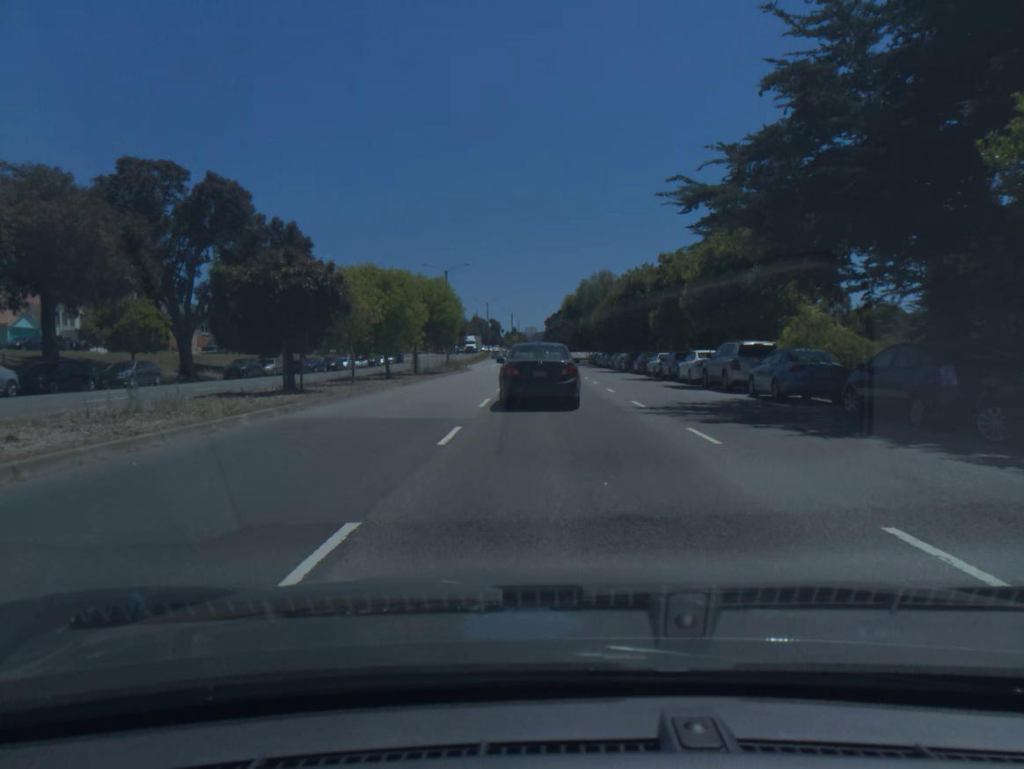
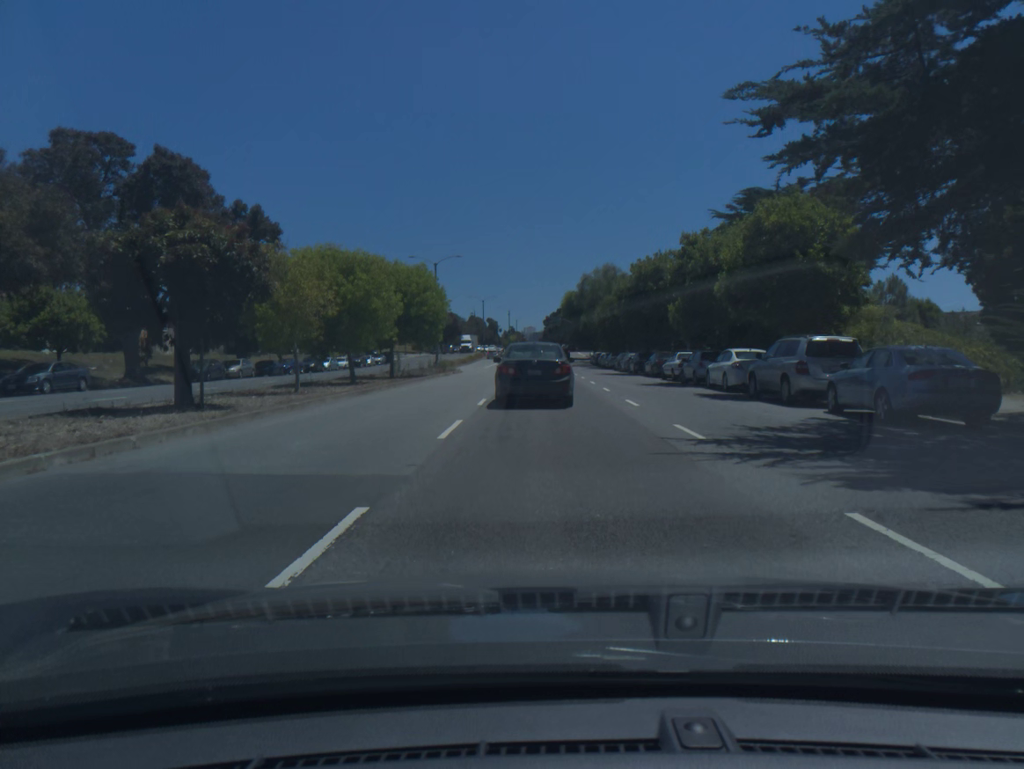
(0.0, +6.7) m; 0°
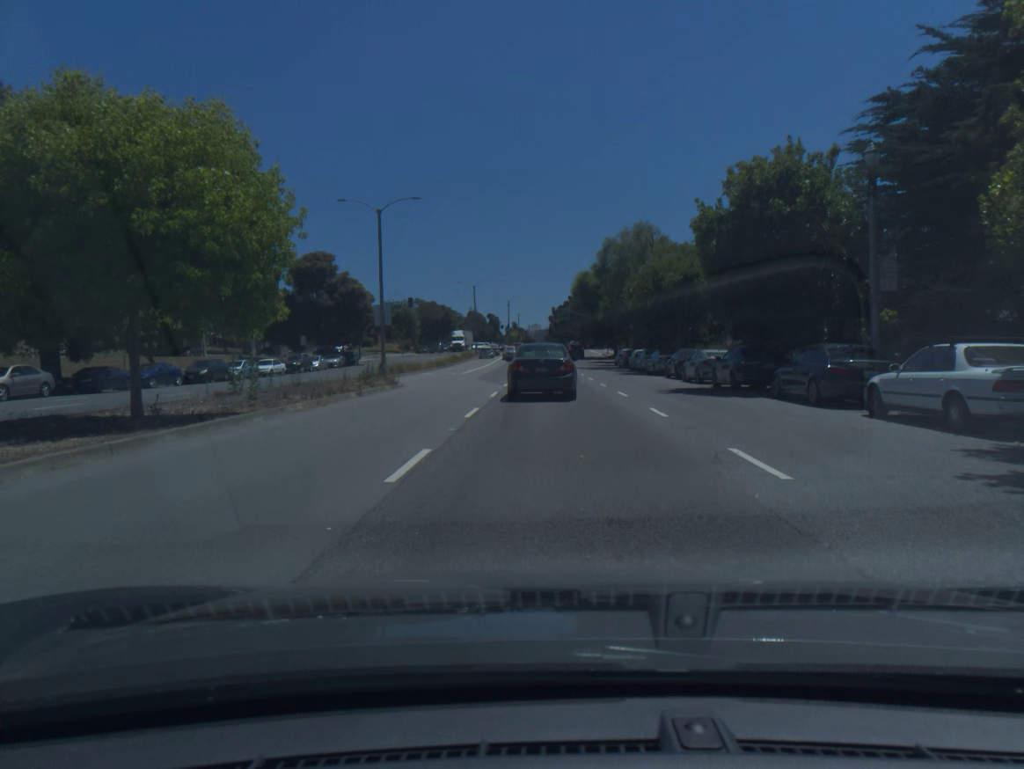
(0.0, +25.0) m; 0°
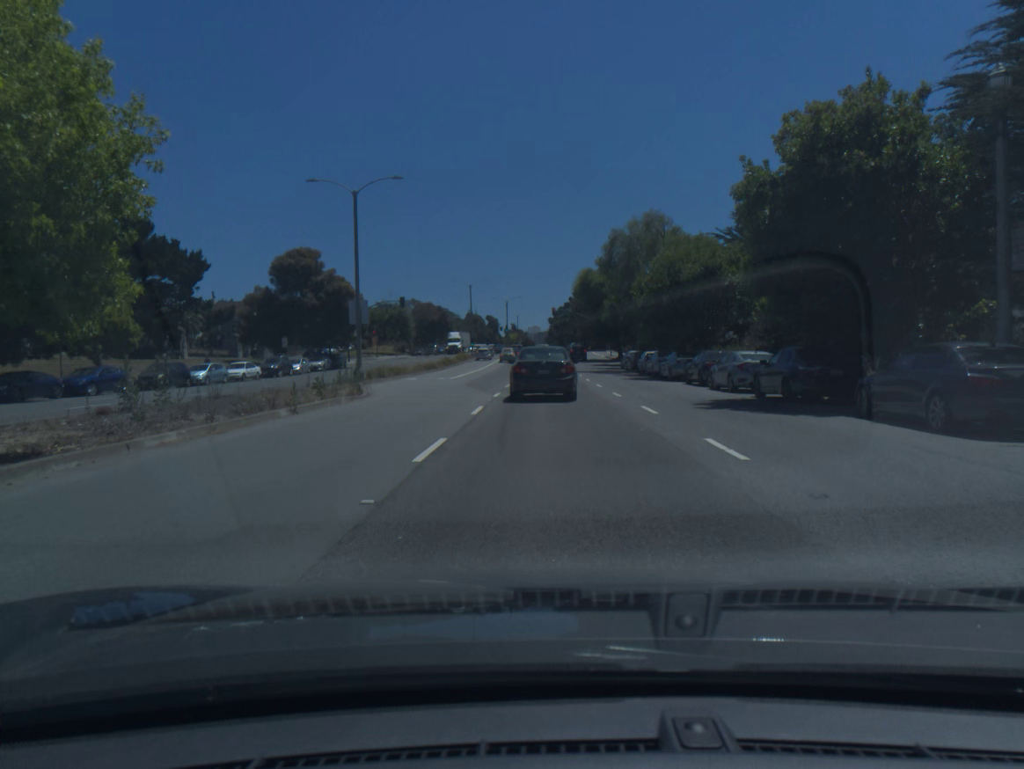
(0.0, +5.8) m; 0°
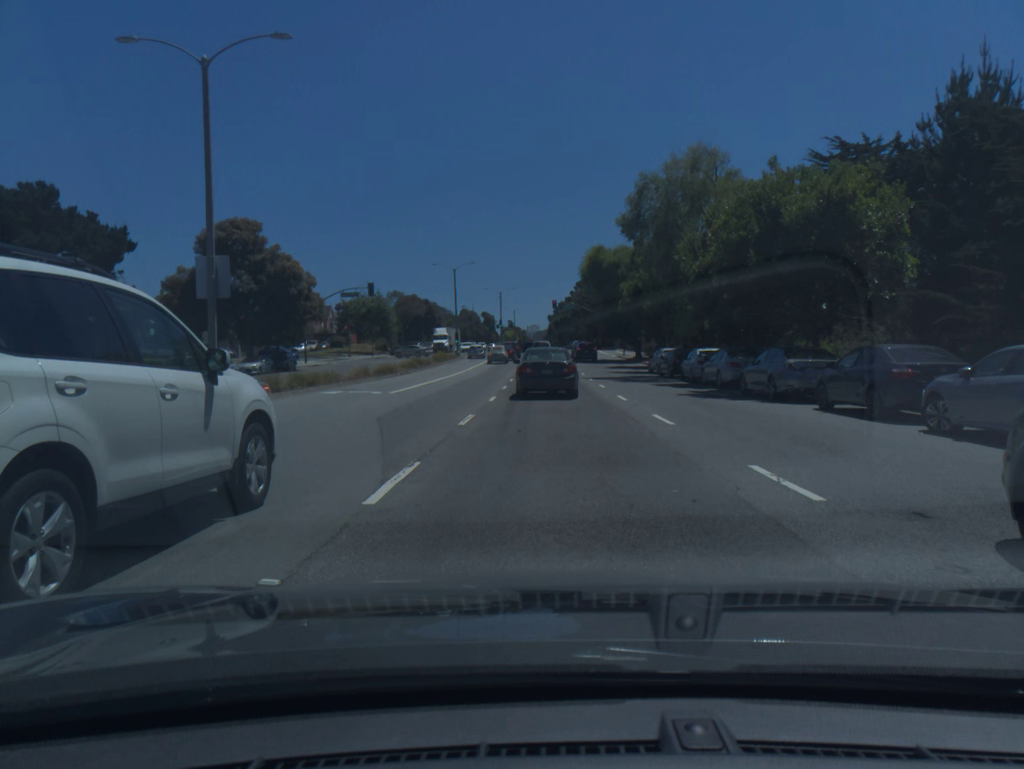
(0.0, +16.7) m; 0°
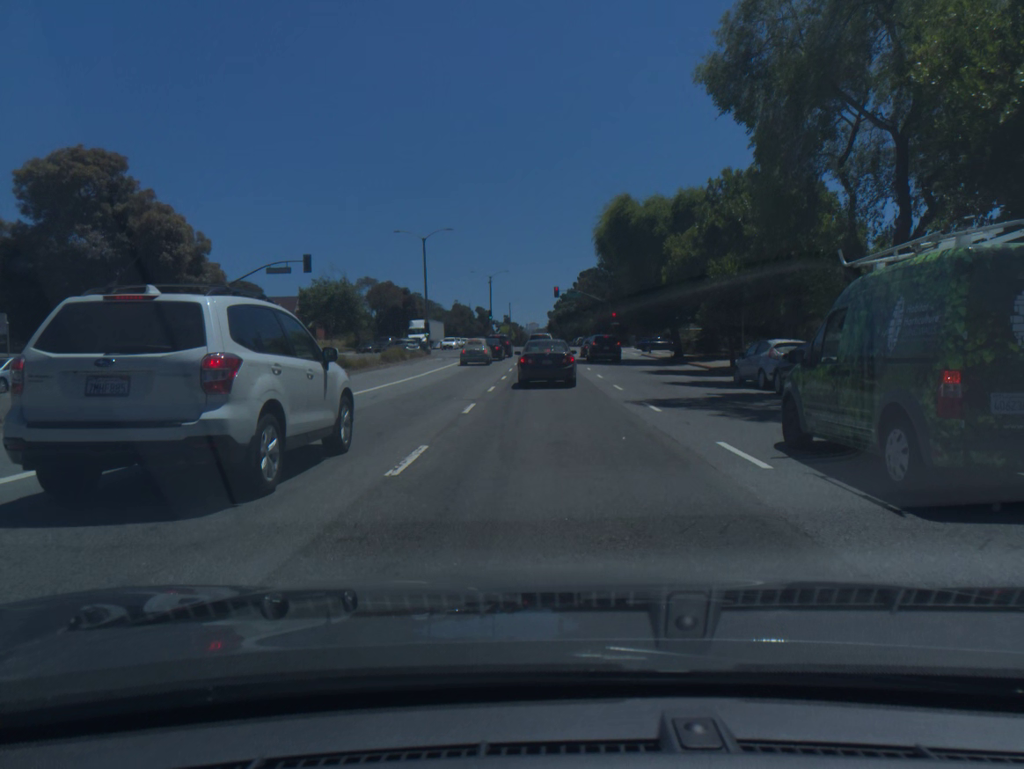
(0.0, +20.8) m; 0°
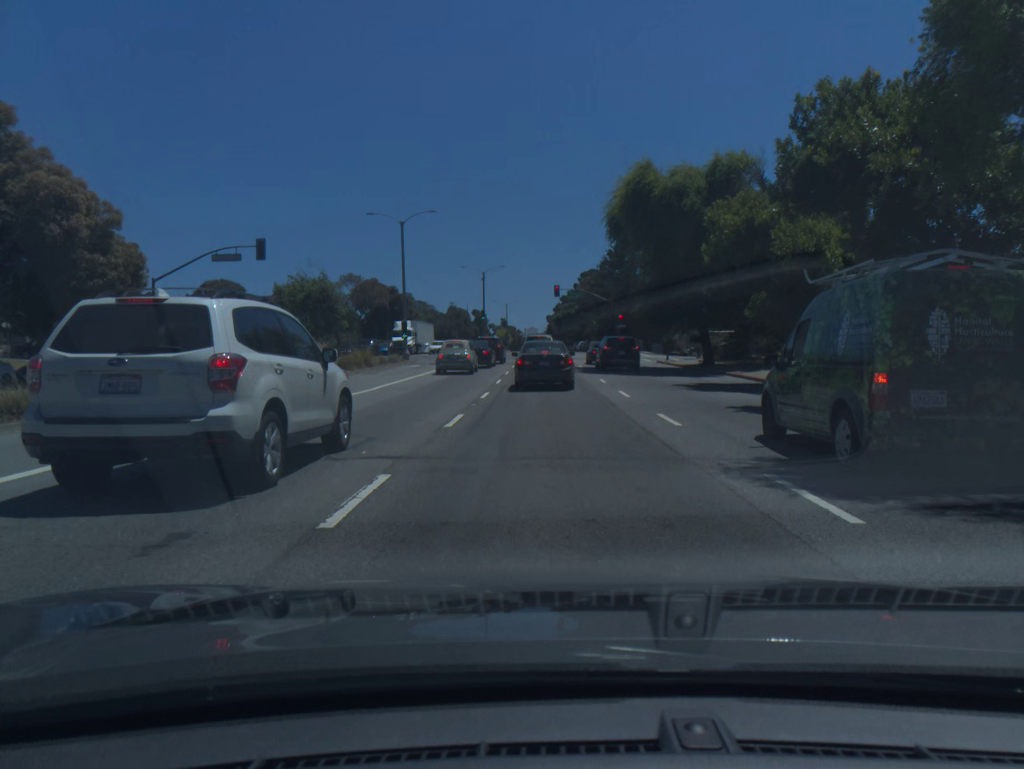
(0.0, +9.5) m; 0°
